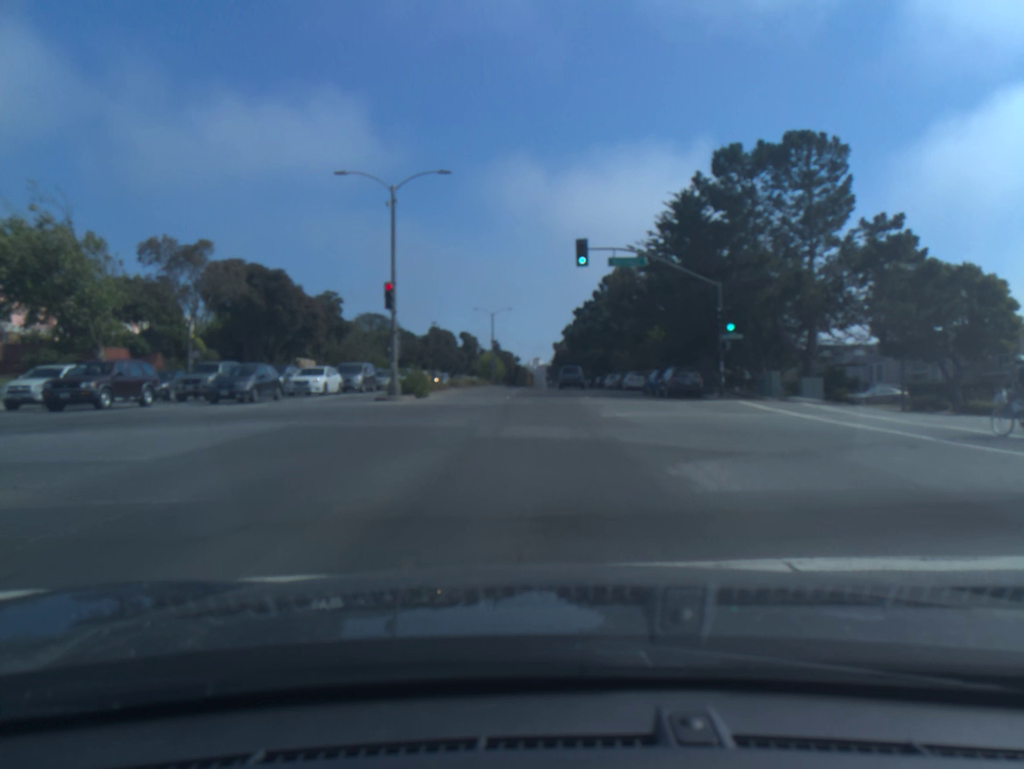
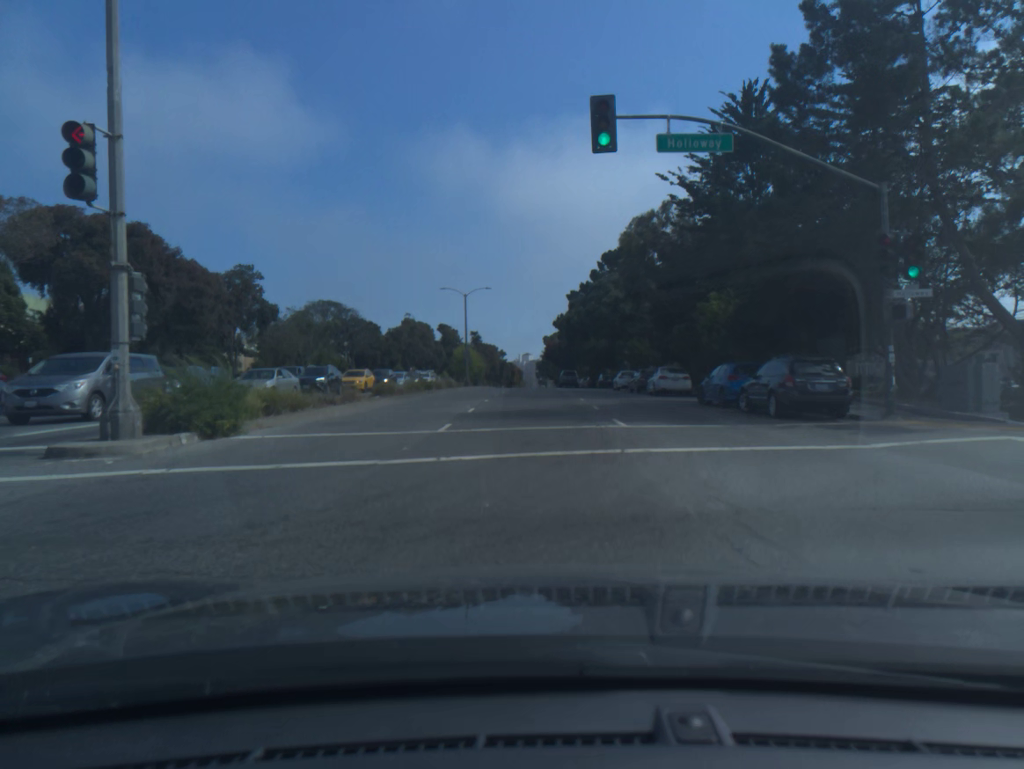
(+0.1, +18.9) m; 0°
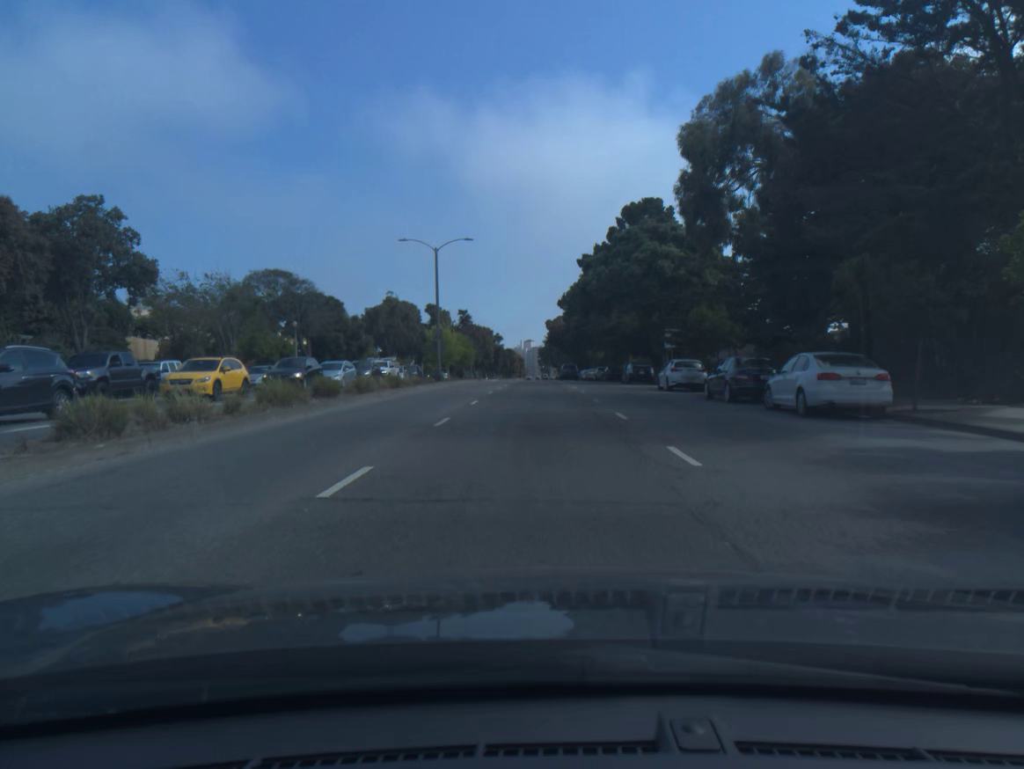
(0.0, +20.9) m; 0°
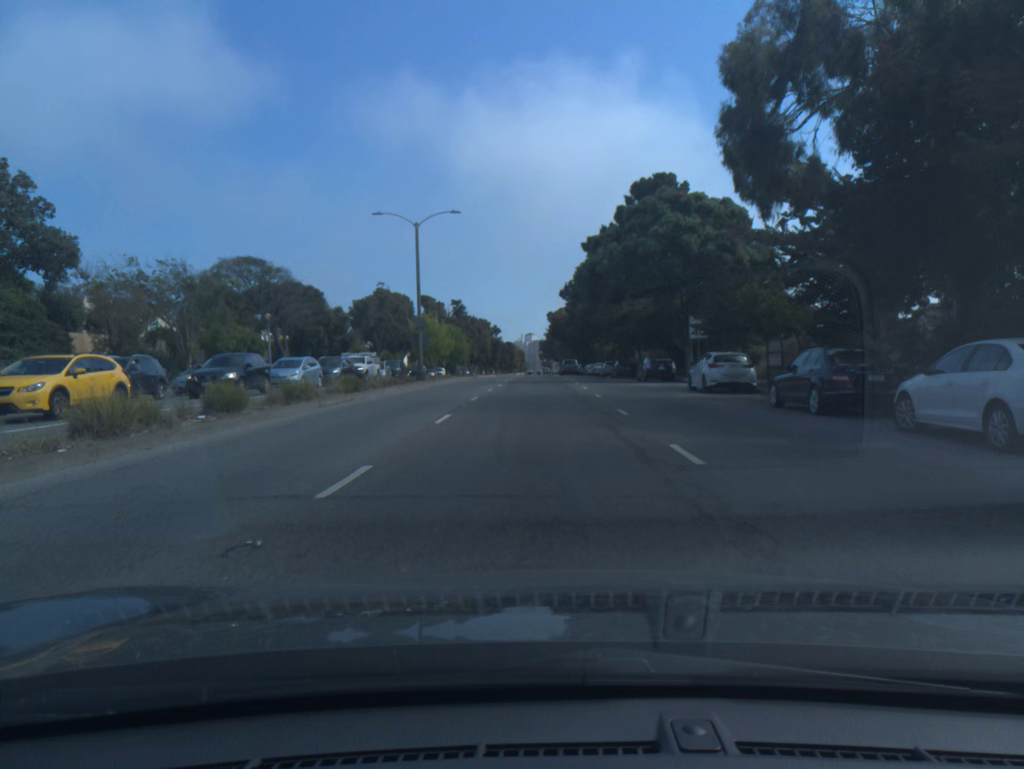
(0.0, +7.4) m; 0°
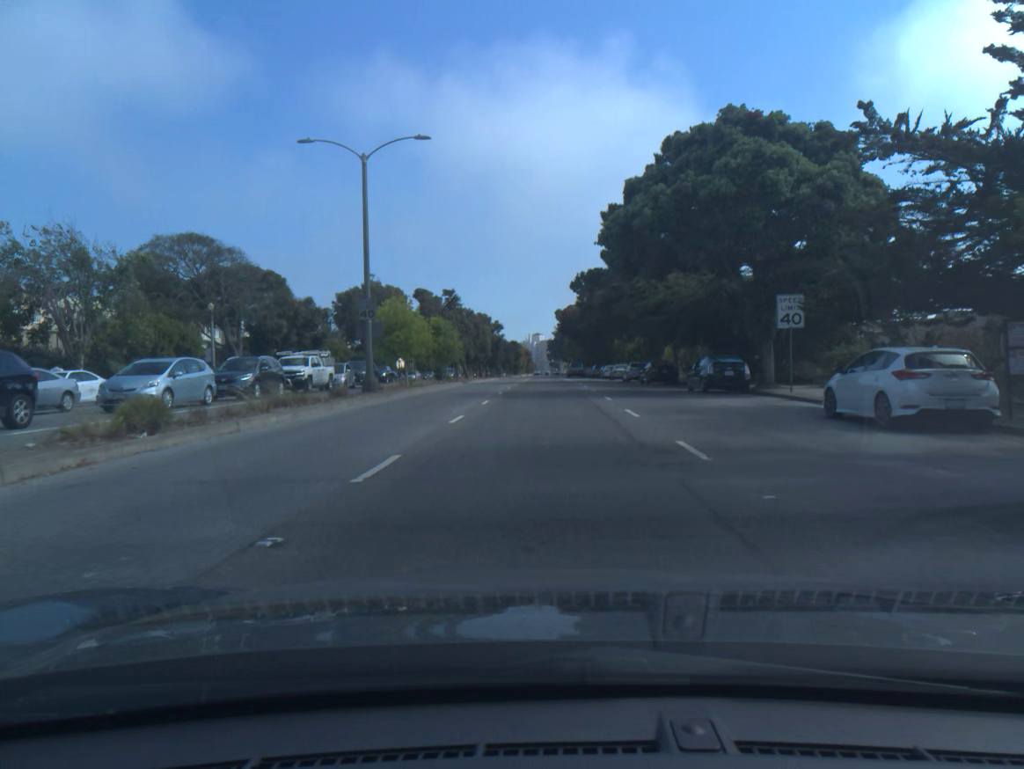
(-0.1, +14.2) m; 0°
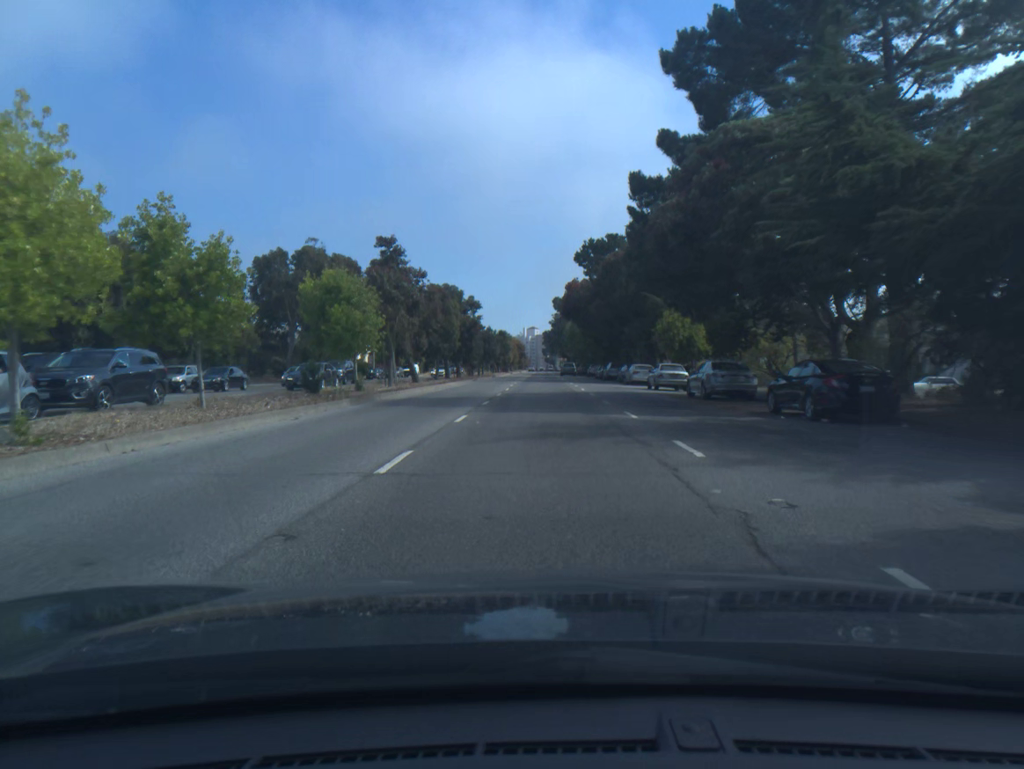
(0.0, +28.7) m; 0°
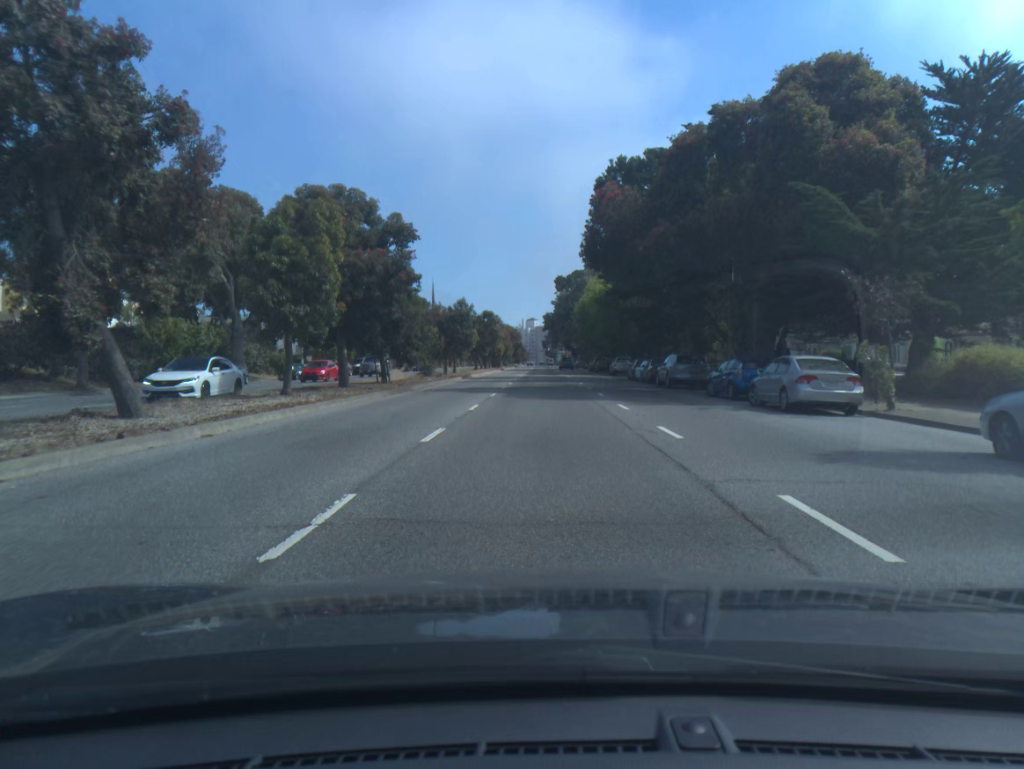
(0.0, +33.3) m; 0°
